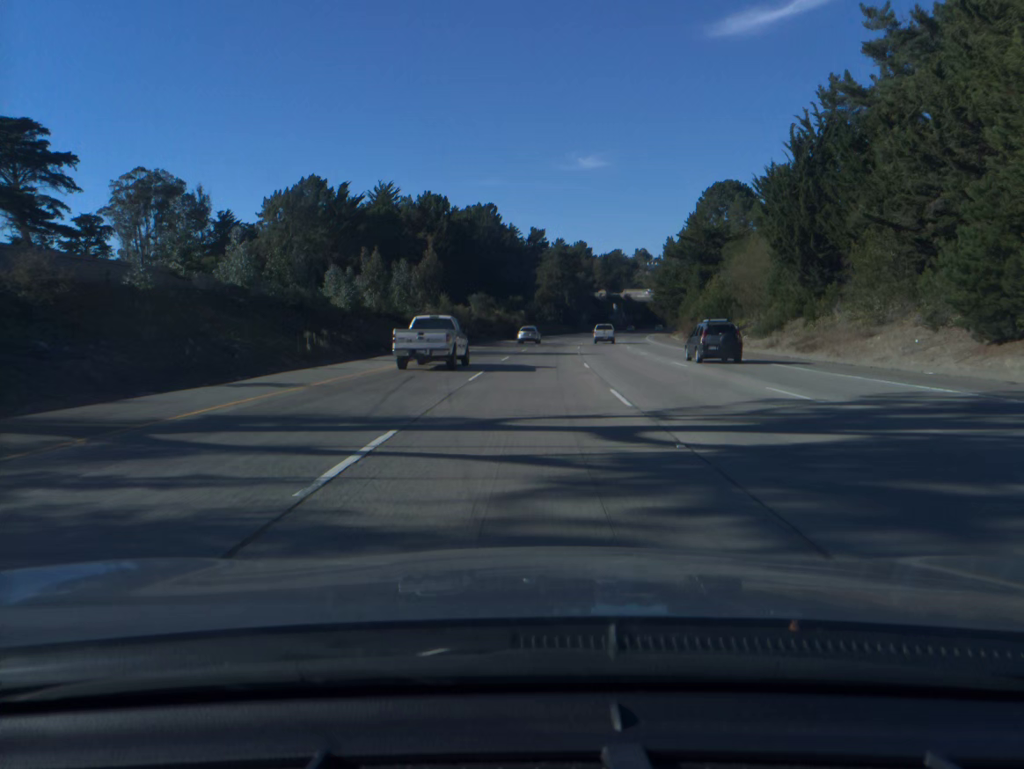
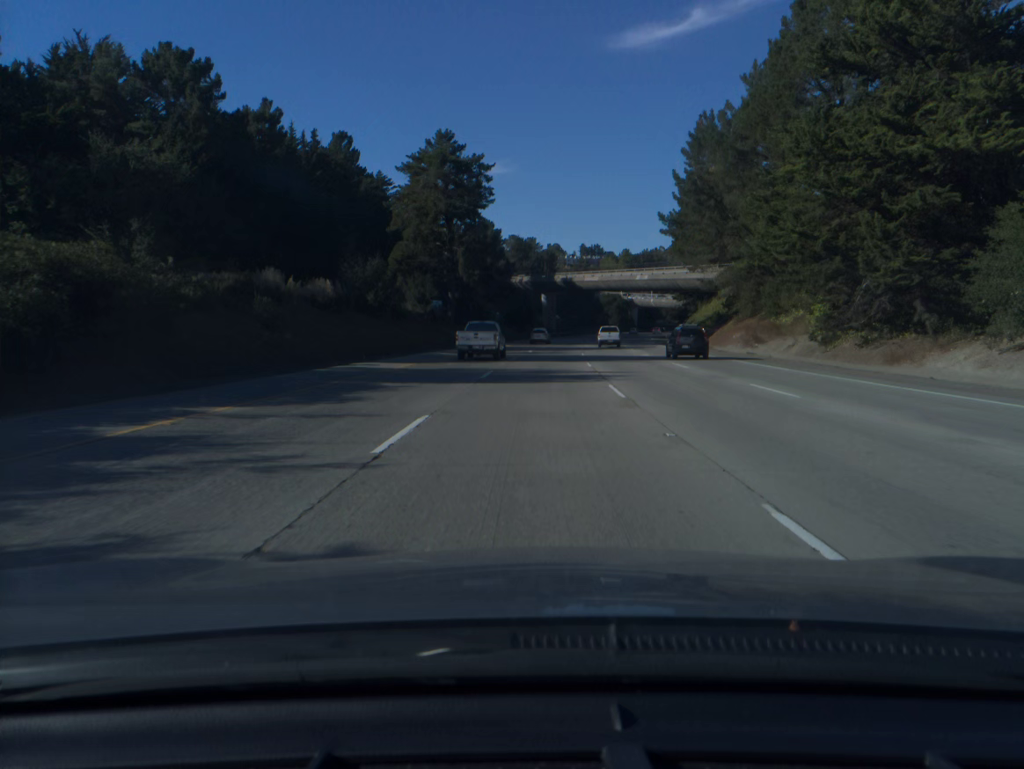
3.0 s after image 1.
(+5.9, +99.7) m; +7°
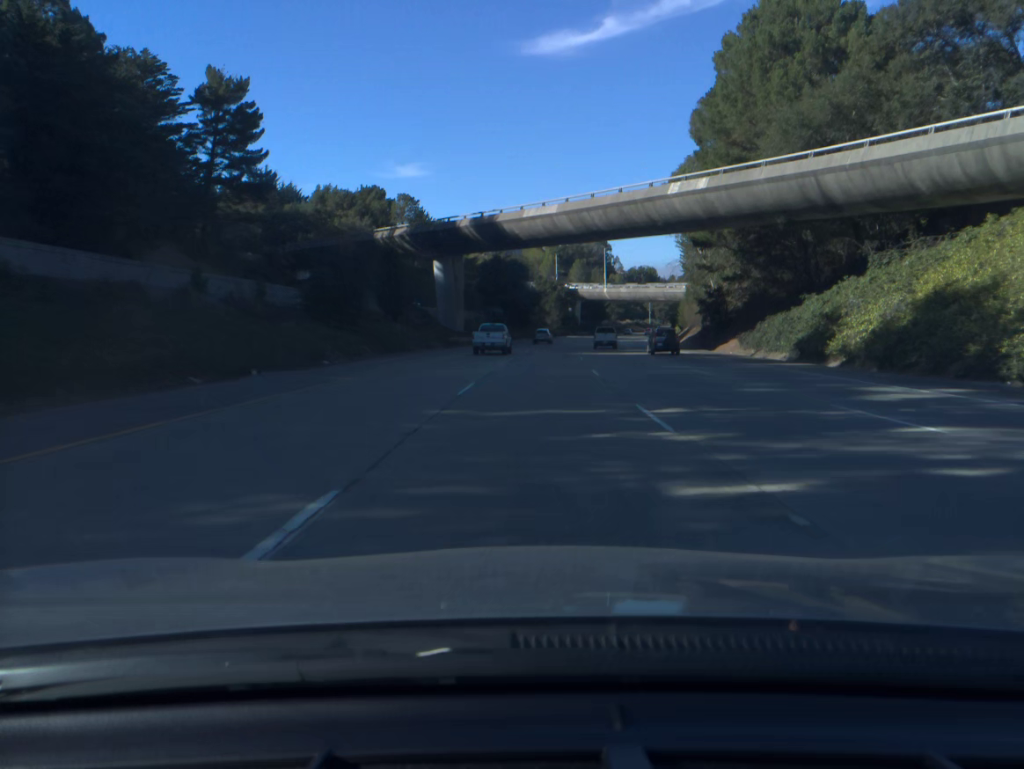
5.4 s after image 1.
(+4.1, +79.1) m; +6°
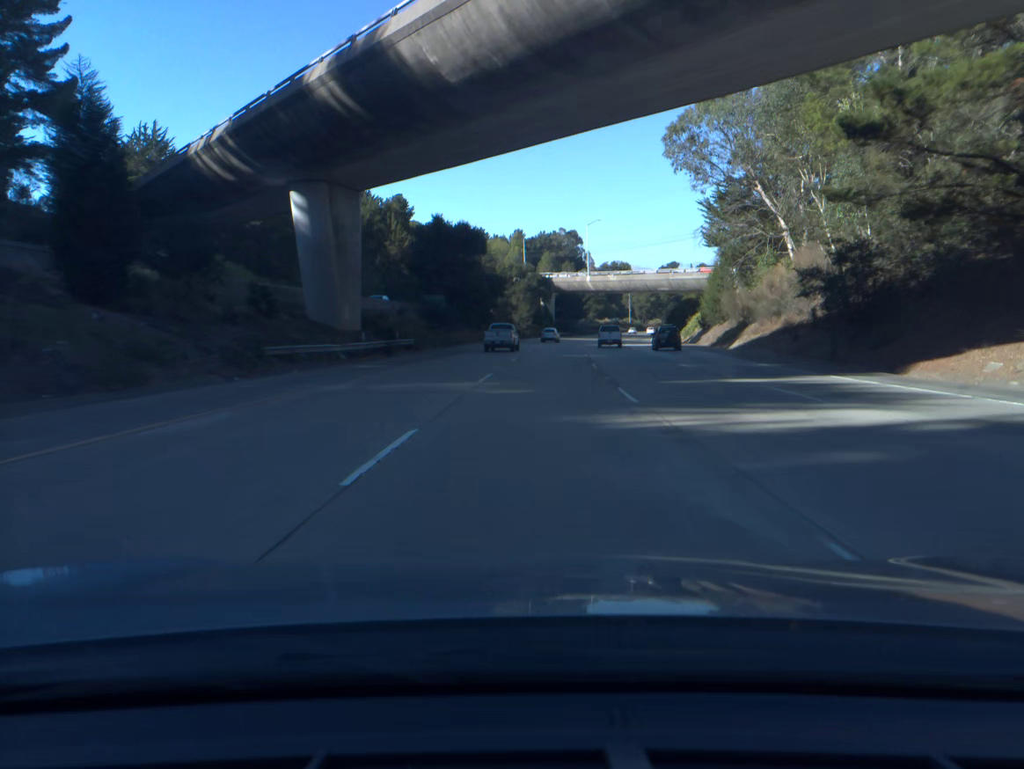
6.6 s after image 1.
(+0.8, +39.4) m; +2°
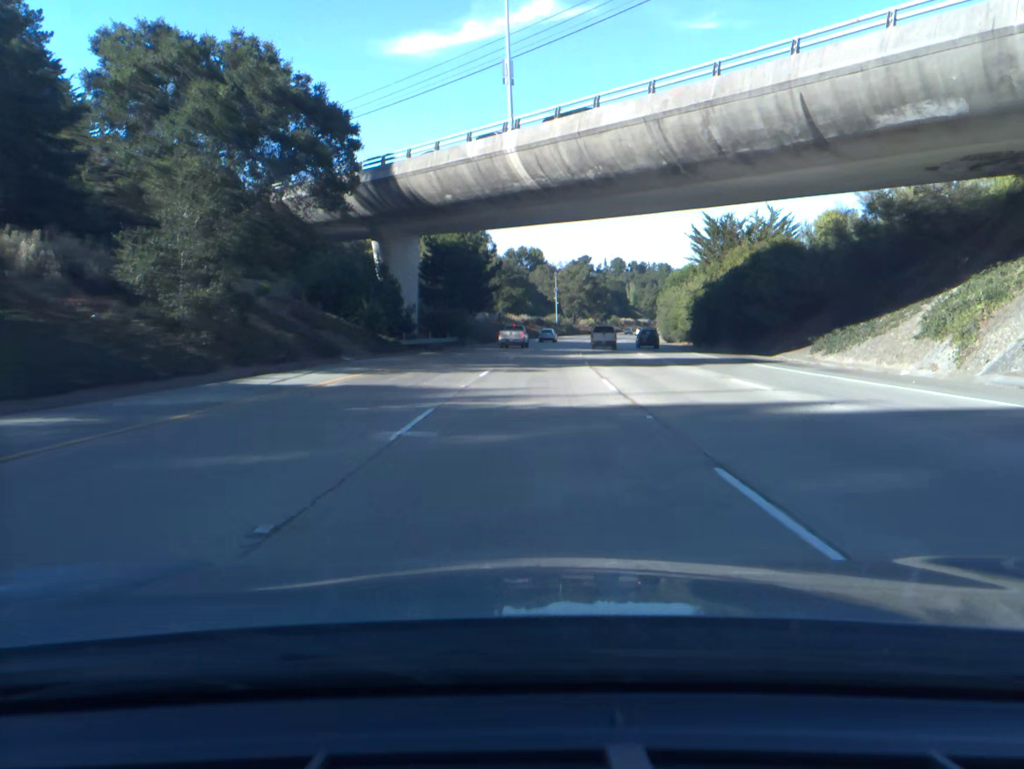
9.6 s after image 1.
(+6.5, +98.9) m; +7°
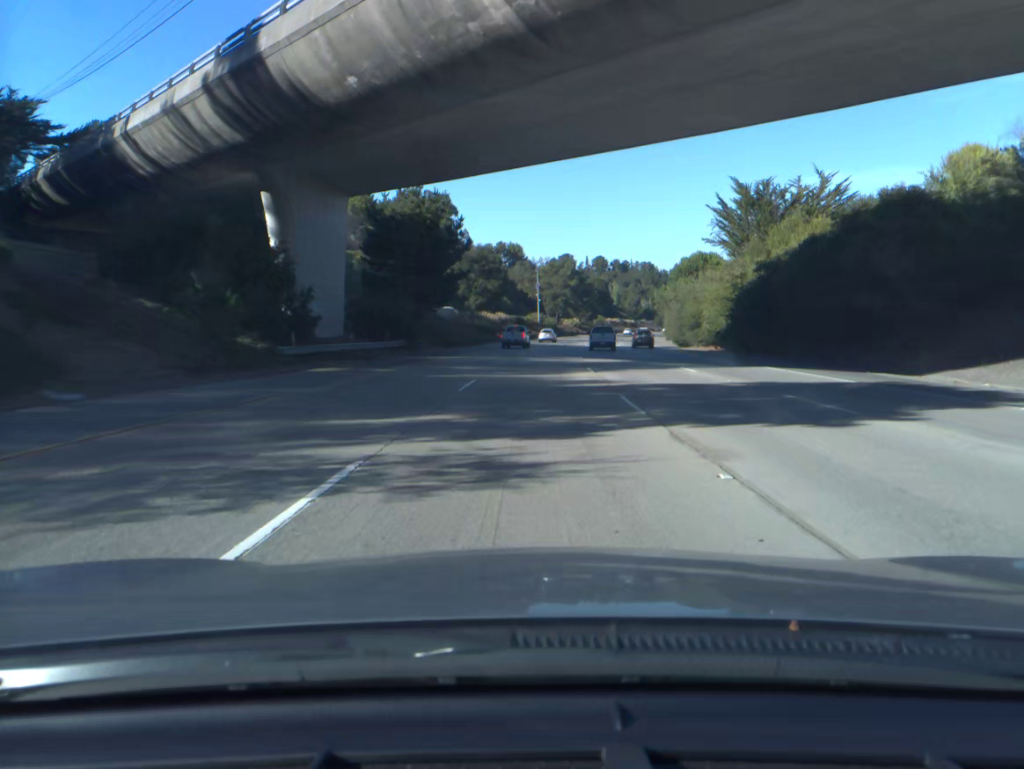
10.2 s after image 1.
(+0.2, +20.0) m; +1°
